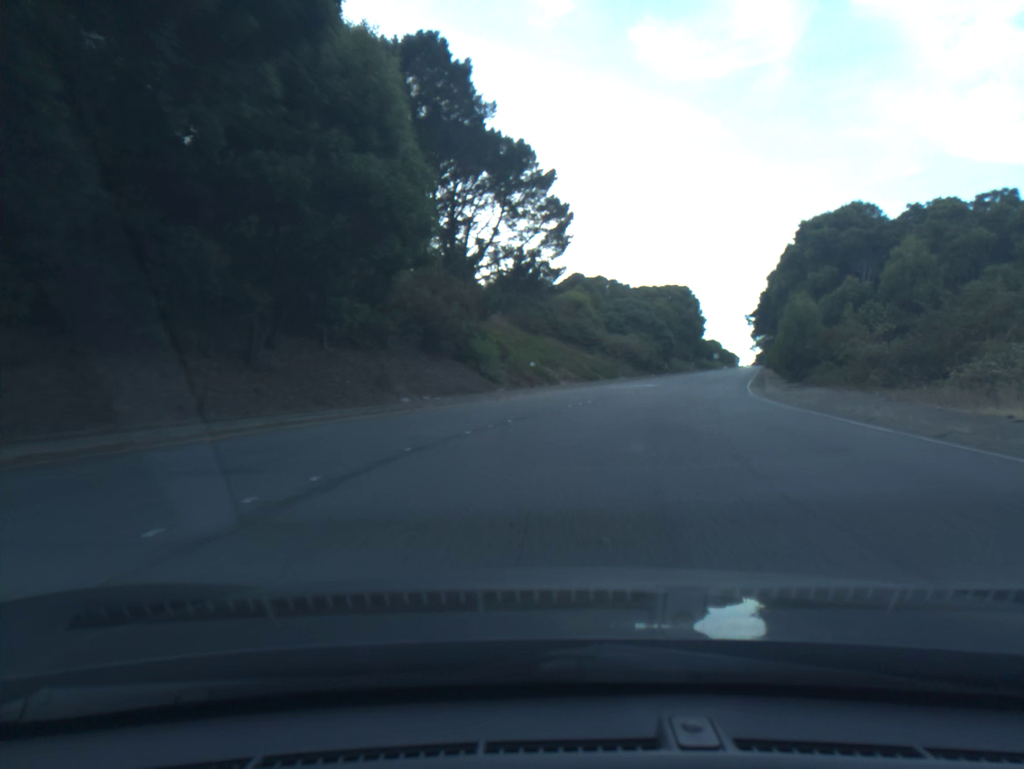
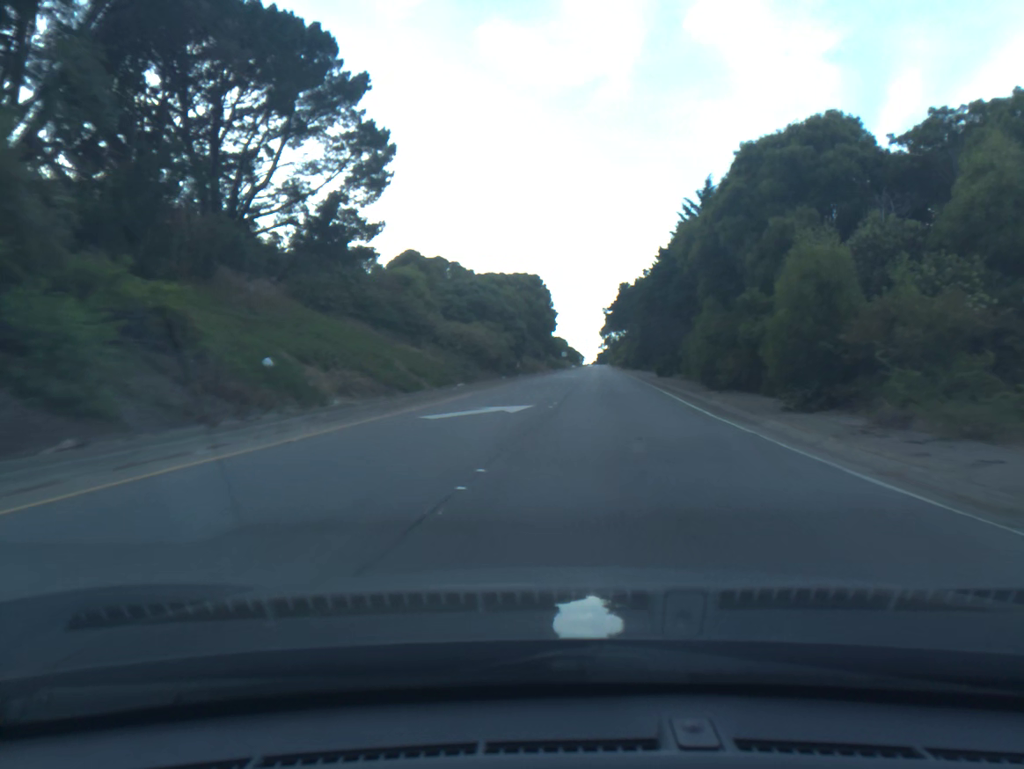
(+2.0, +20.1) m; +11°
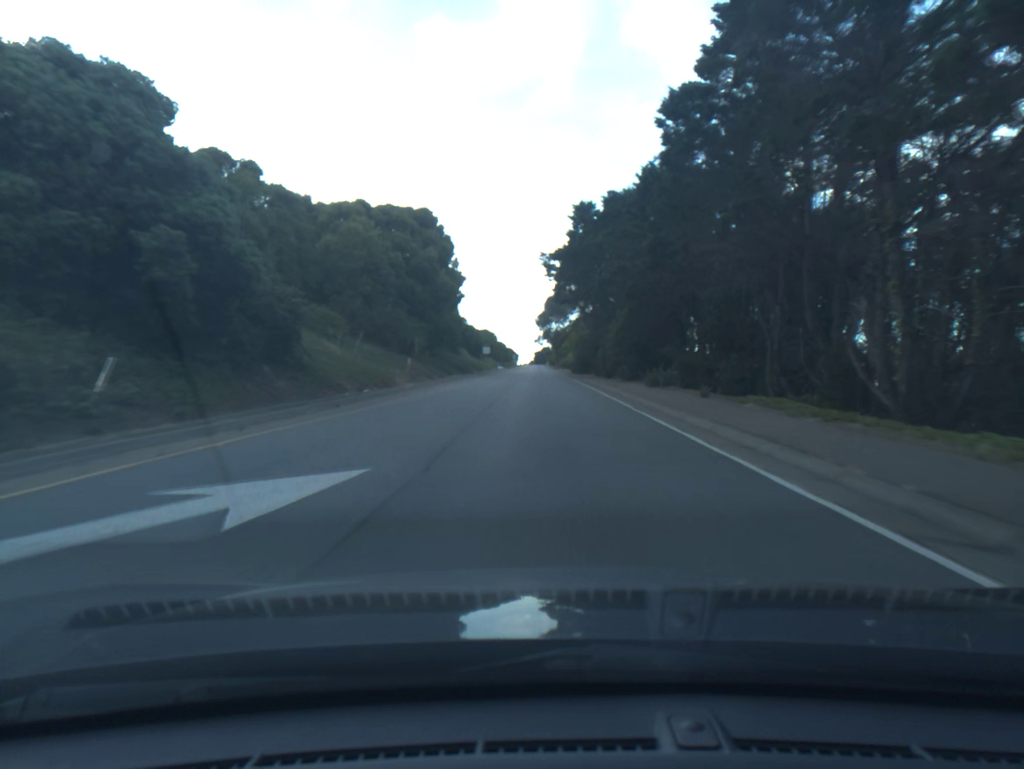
(+4.1, +57.7) m; +4°
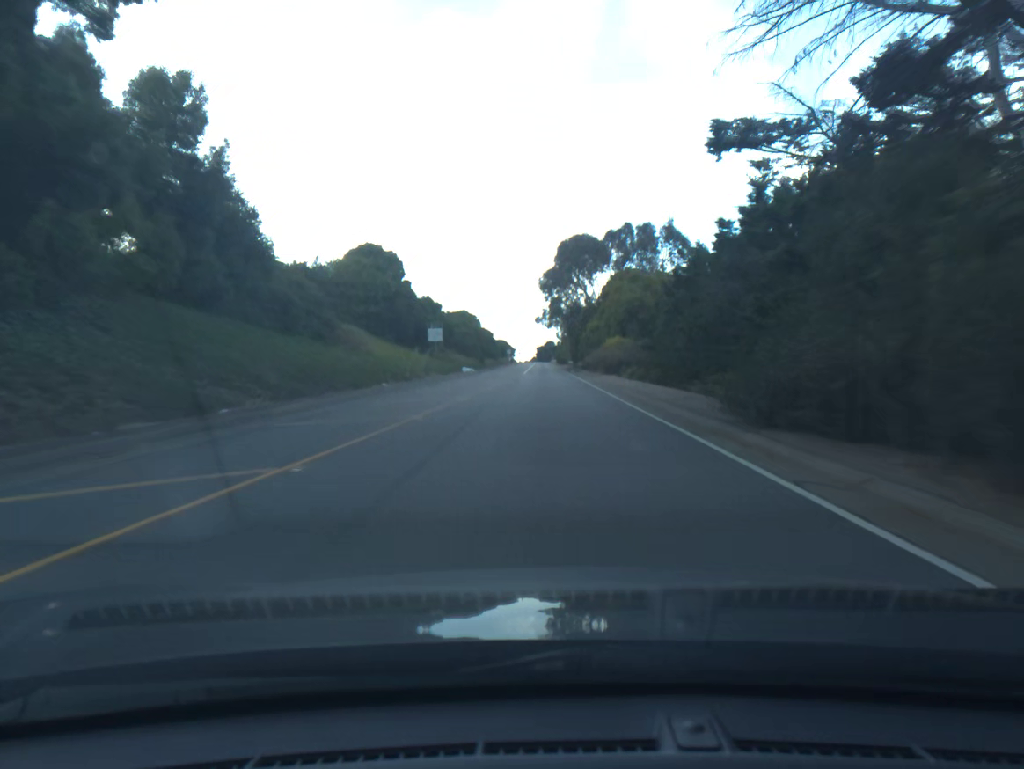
(-0.3, +67.7) m; 0°
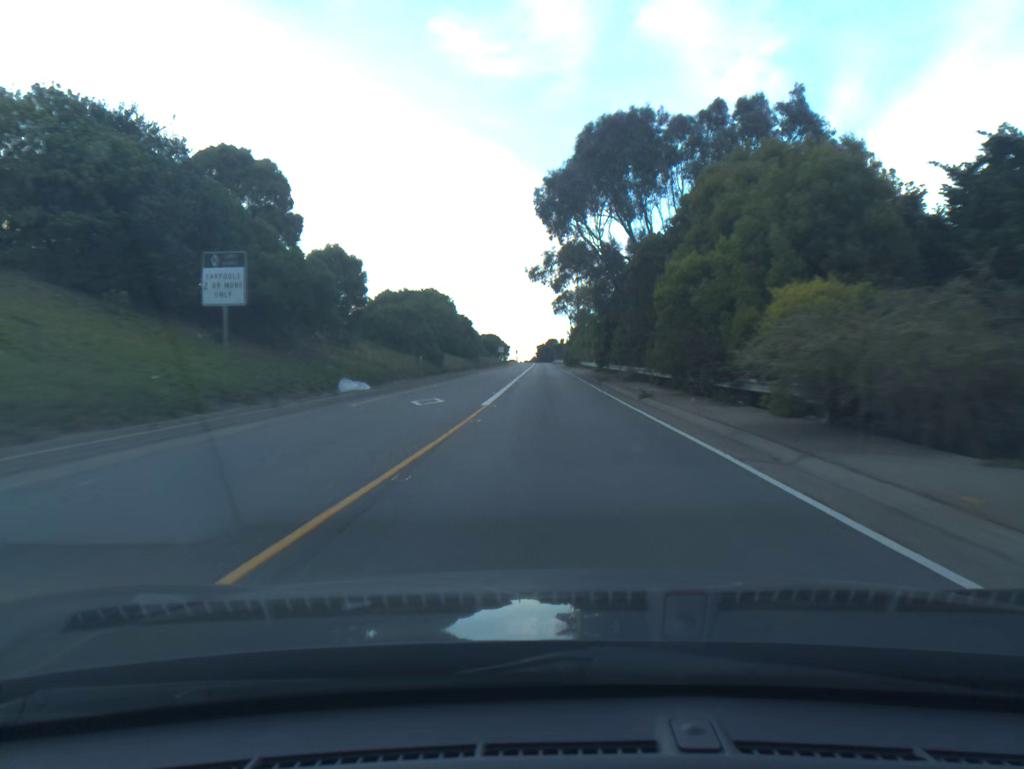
(+0.1, +43.6) m; 0°
